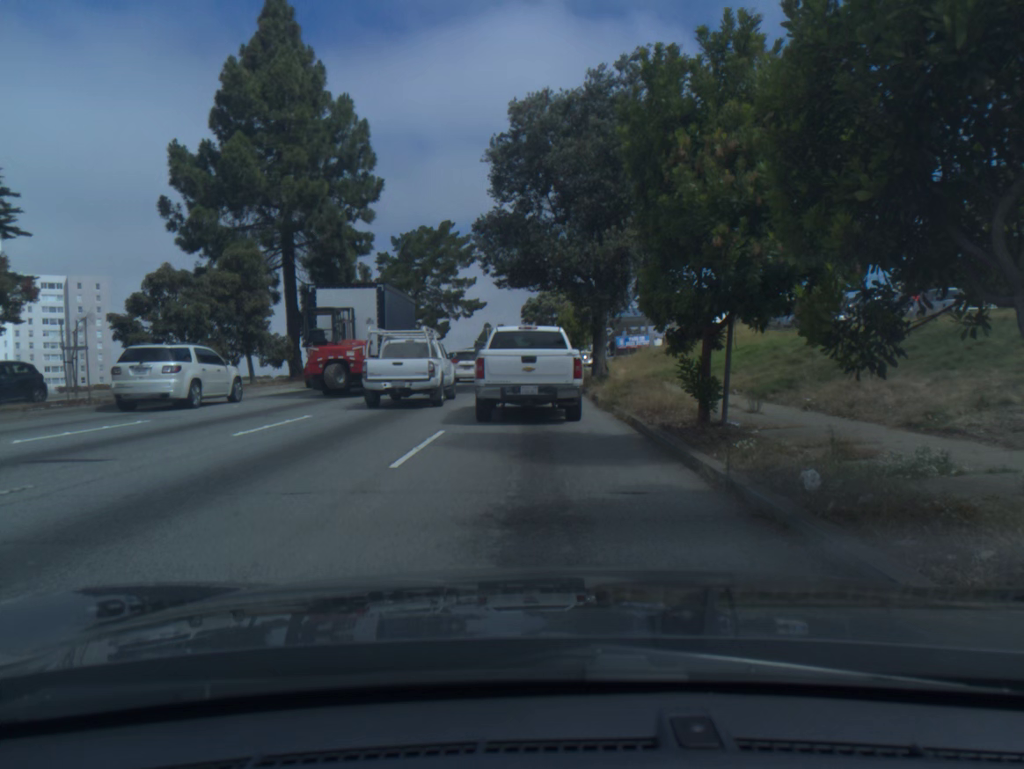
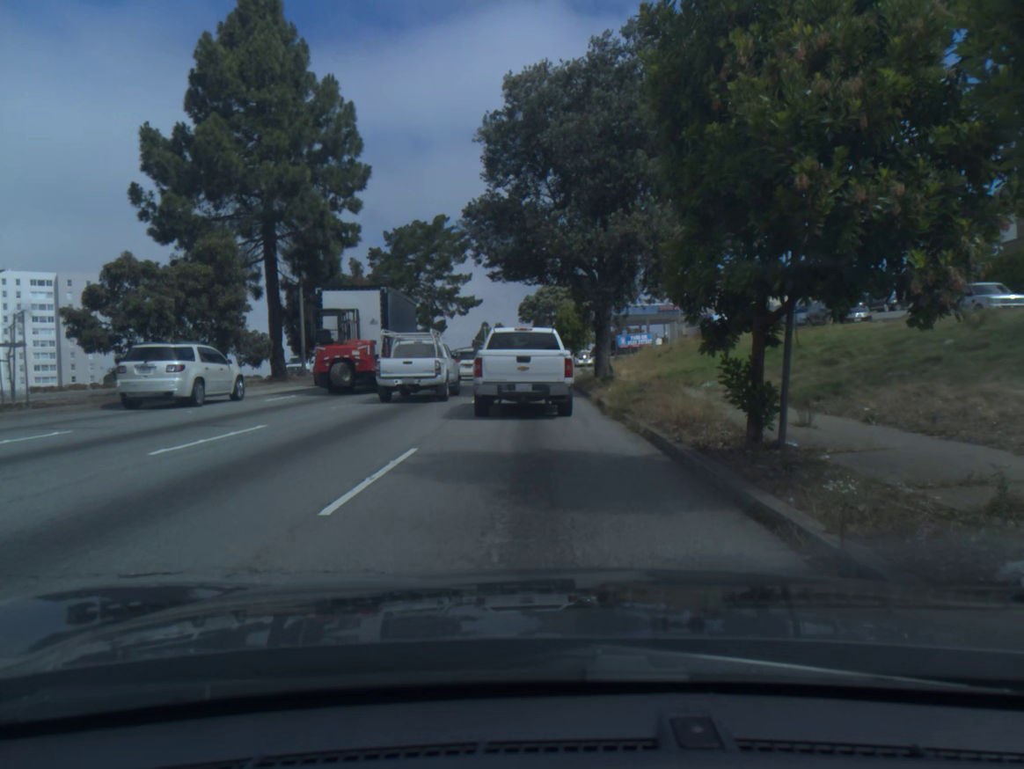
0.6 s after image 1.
(0.0, +2.6) m; 0°
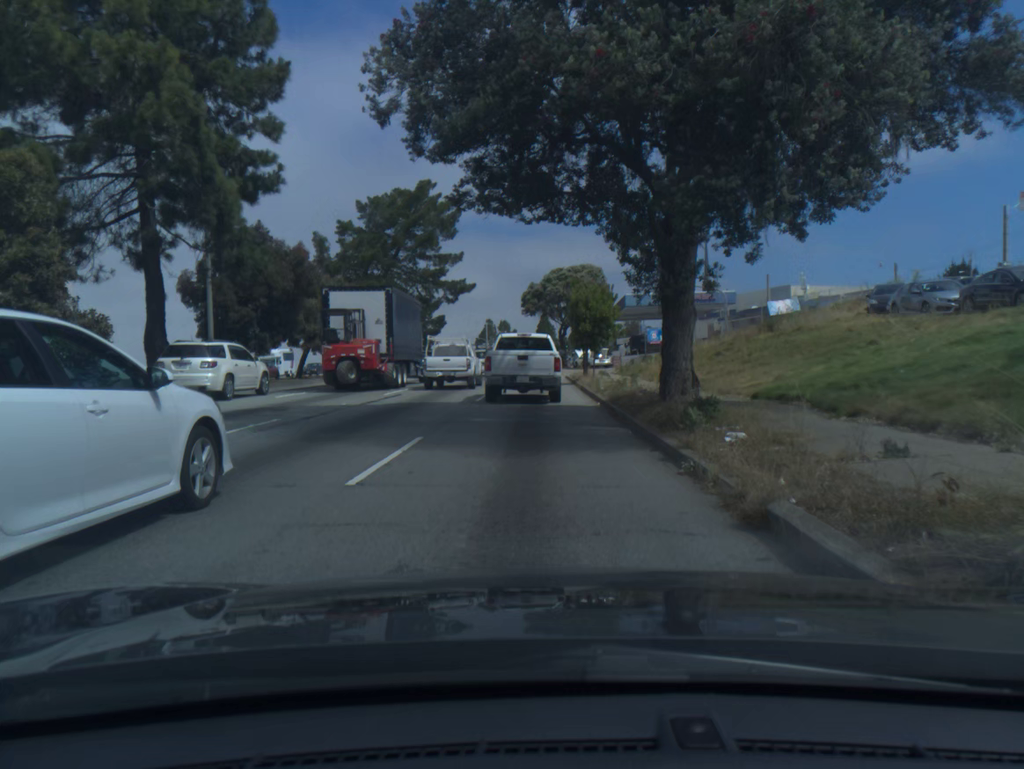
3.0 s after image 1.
(0.0, +13.7) m; 0°
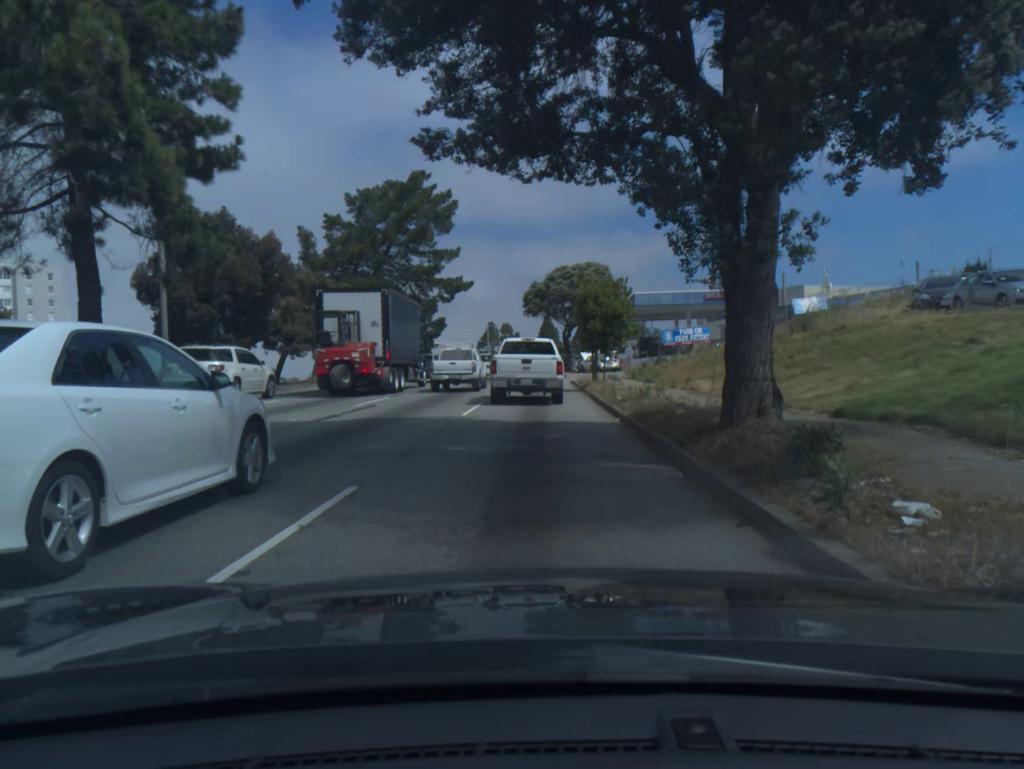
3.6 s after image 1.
(0.0, +4.3) m; 0°
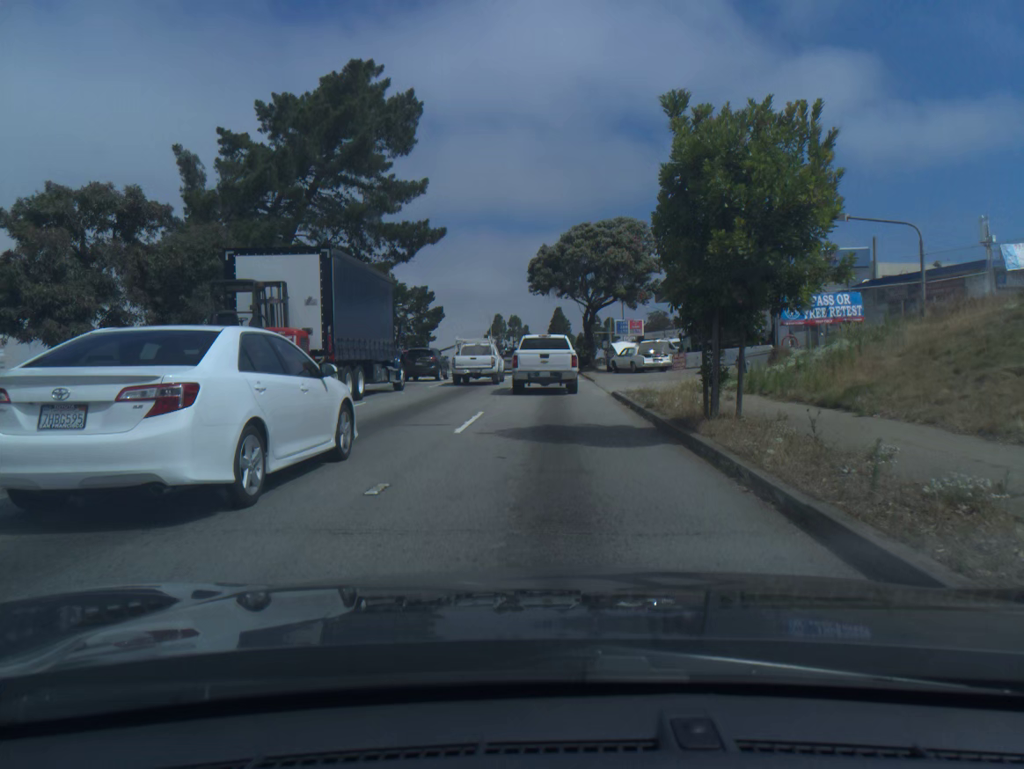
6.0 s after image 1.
(-0.2, +20.0) m; -1°
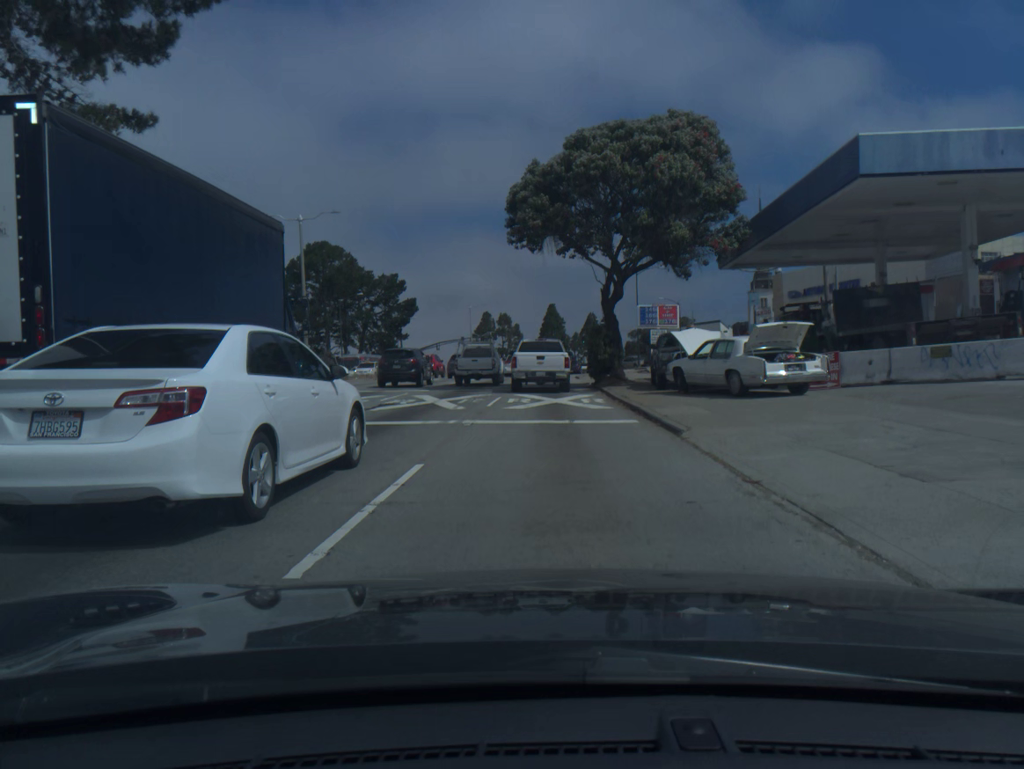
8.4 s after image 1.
(+0.1, +22.6) m; +1°
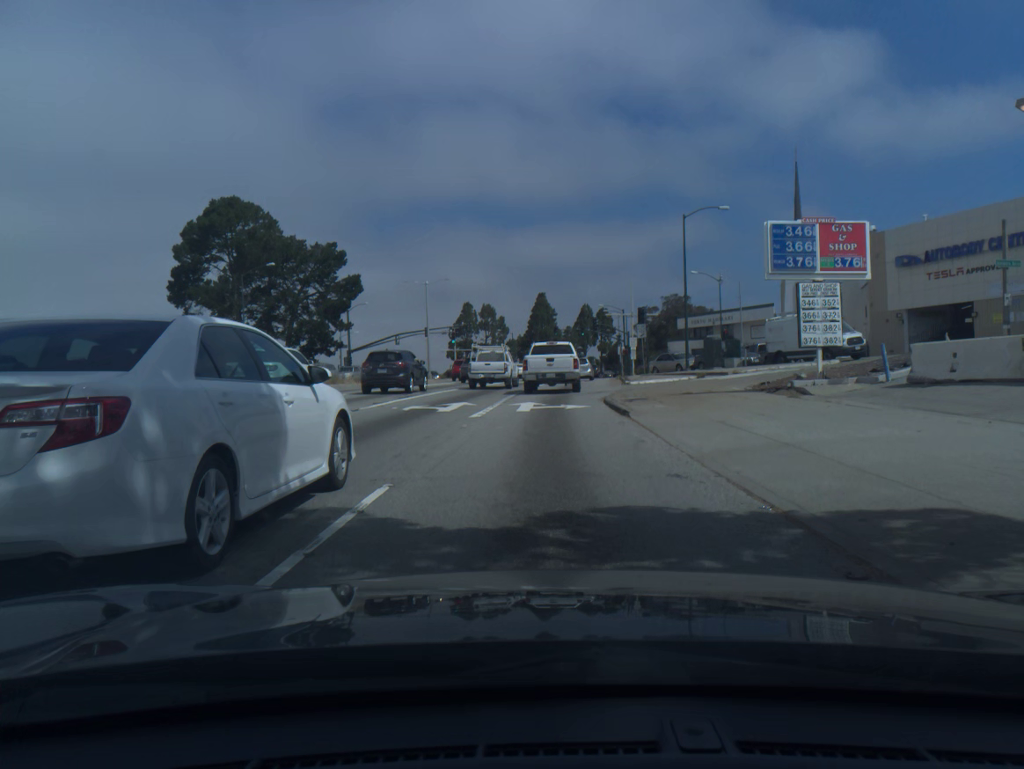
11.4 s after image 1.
(+0.2, +30.7) m; +1°
